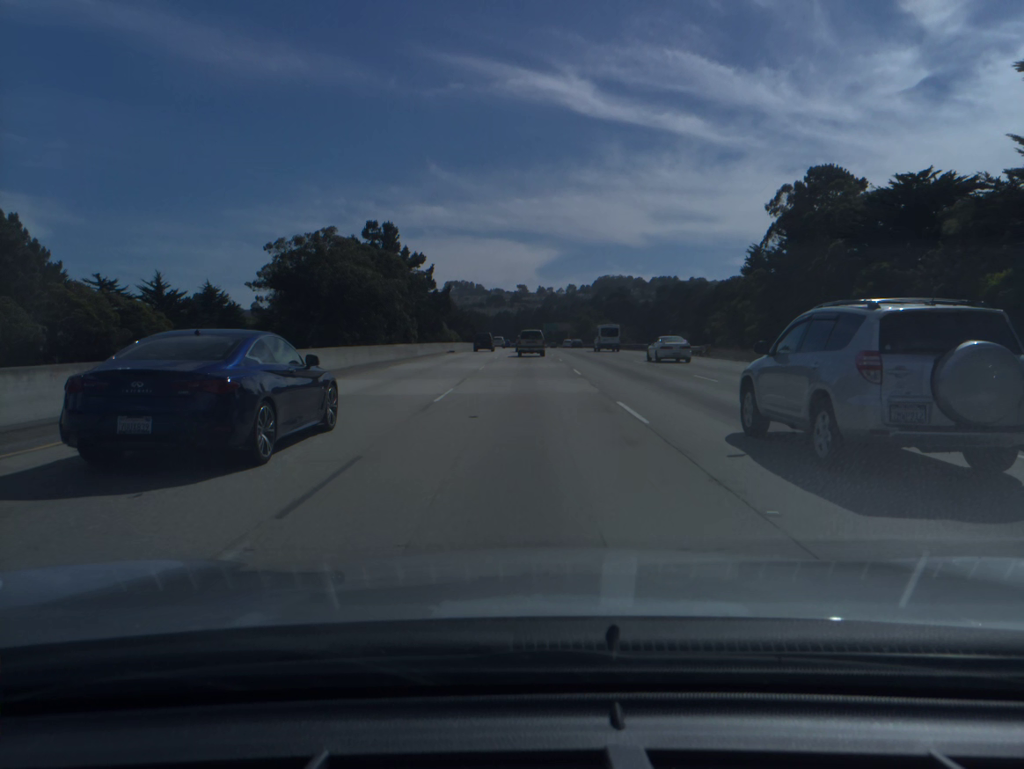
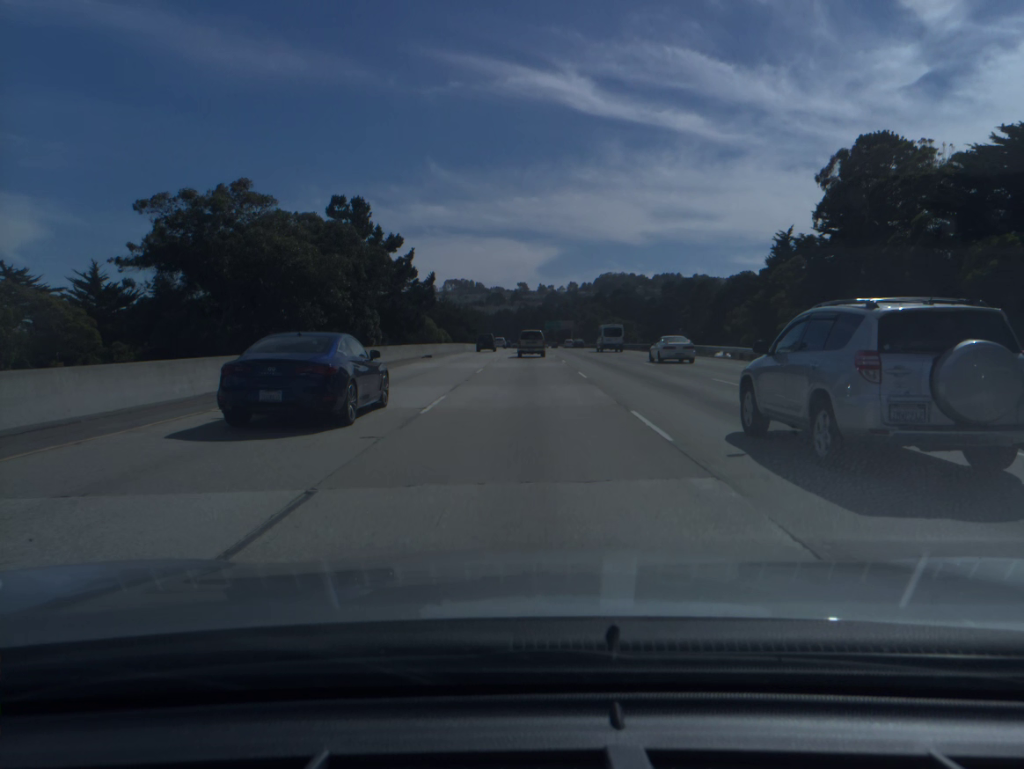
(0.0, +16.8) m; 0°
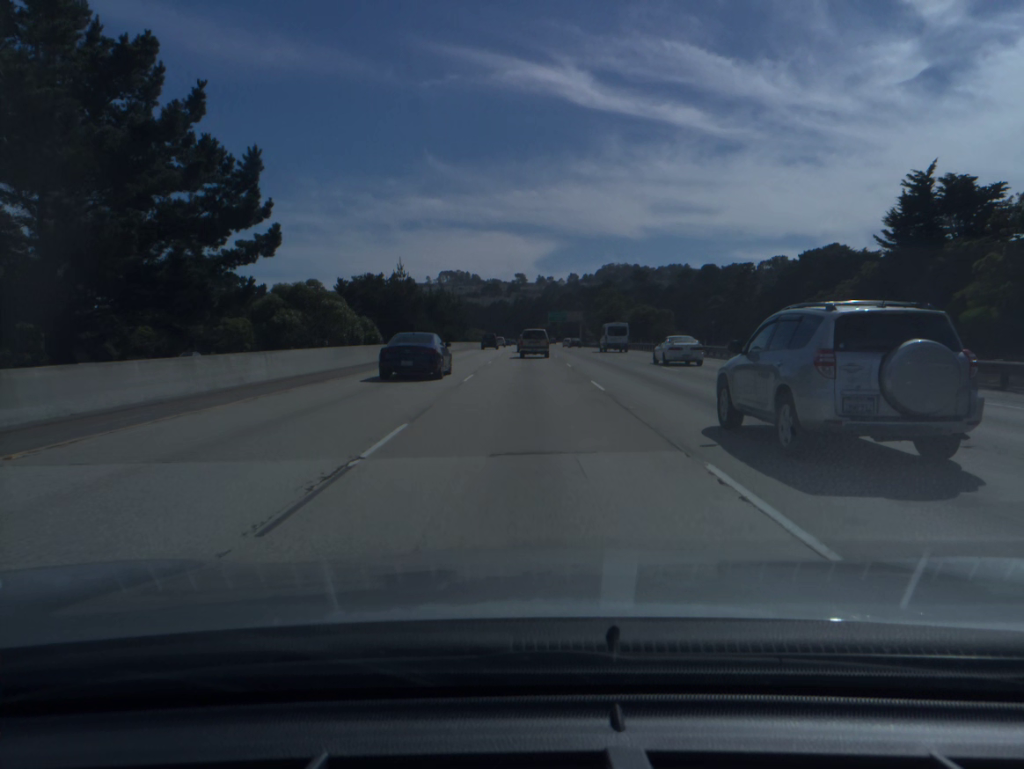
(0.0, +49.7) m; 0°
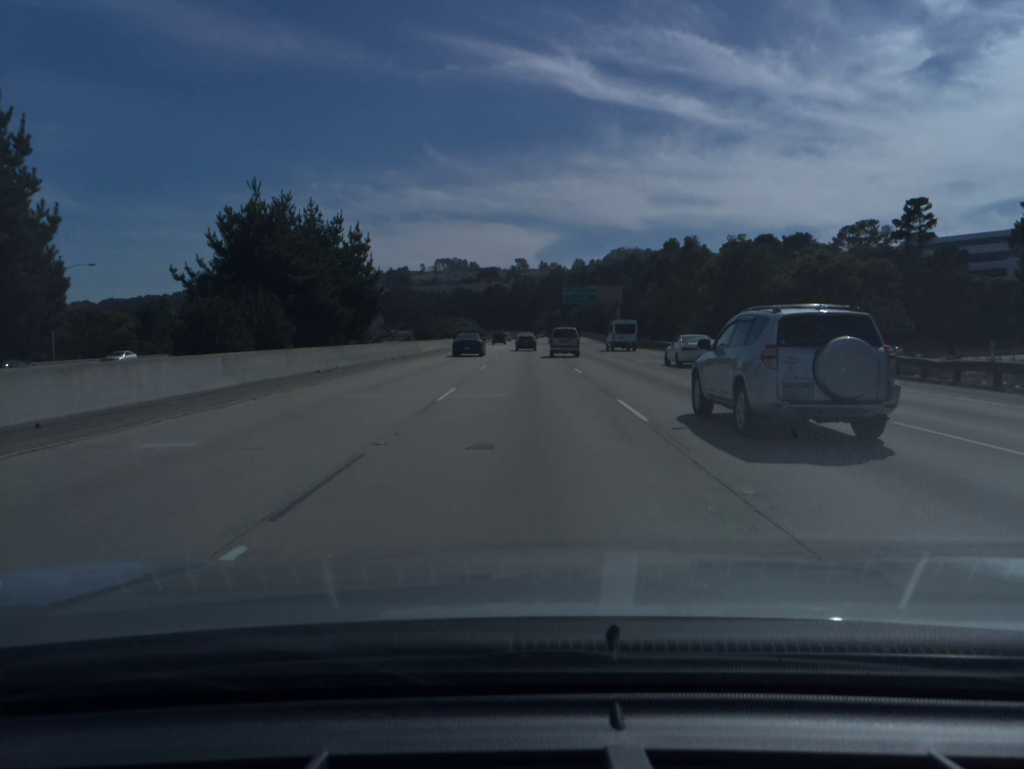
(0.0, +80.0) m; 0°
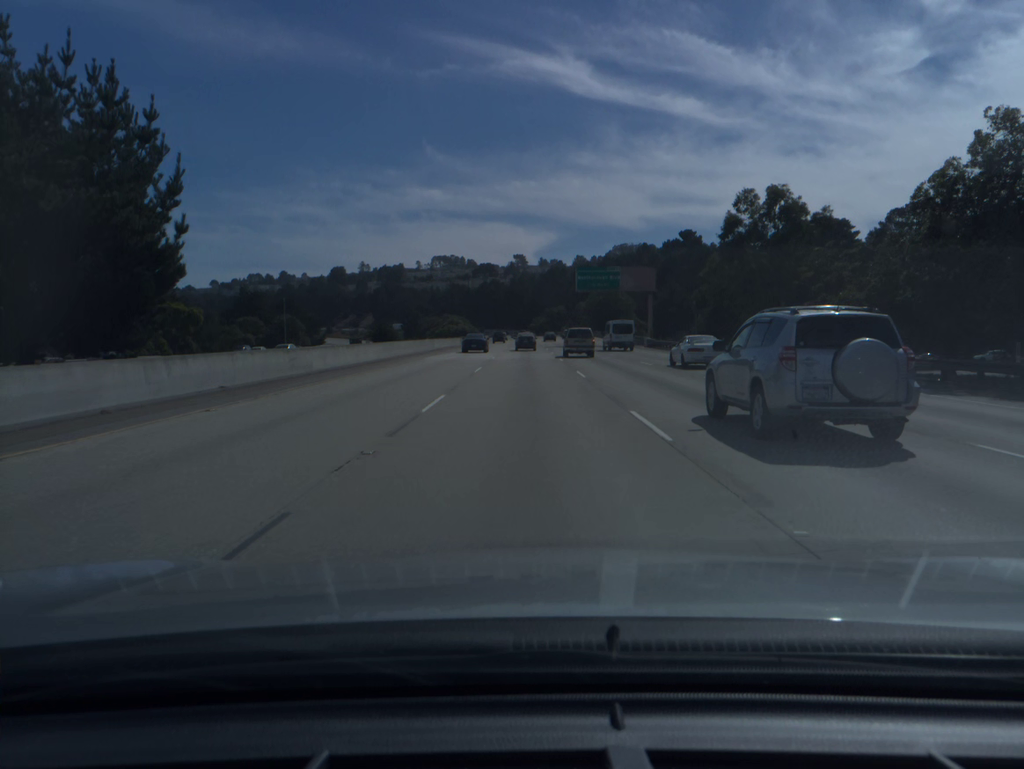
(0.0, +31.5) m; 0°
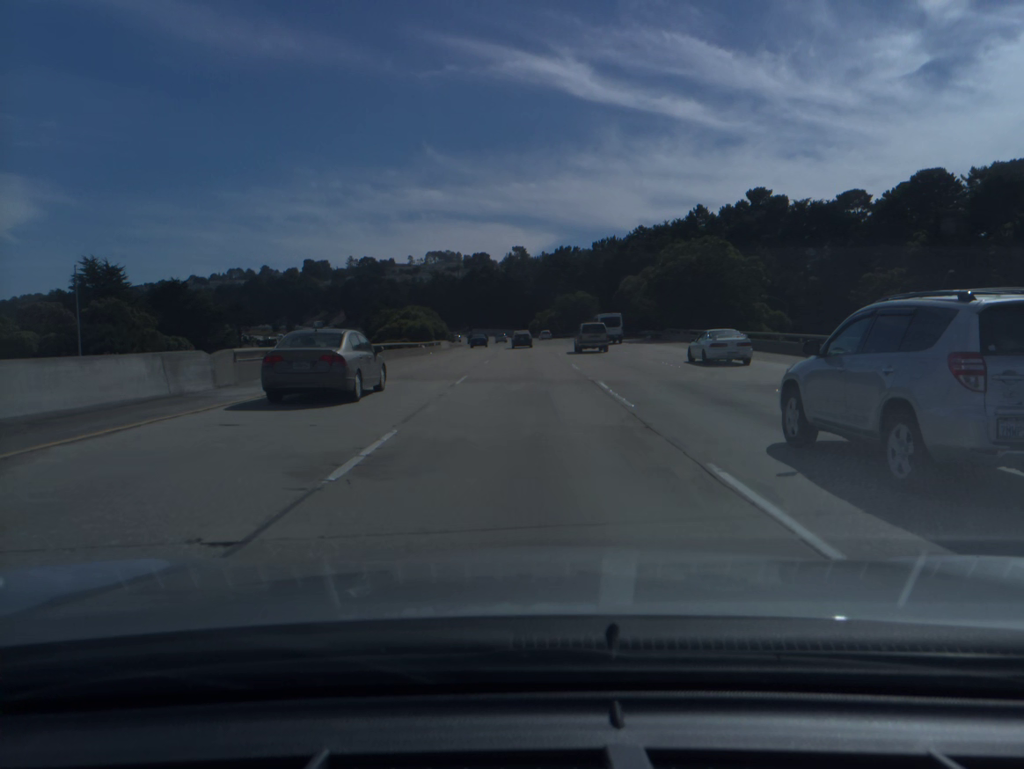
(-0.1, +79.5) m; 0°
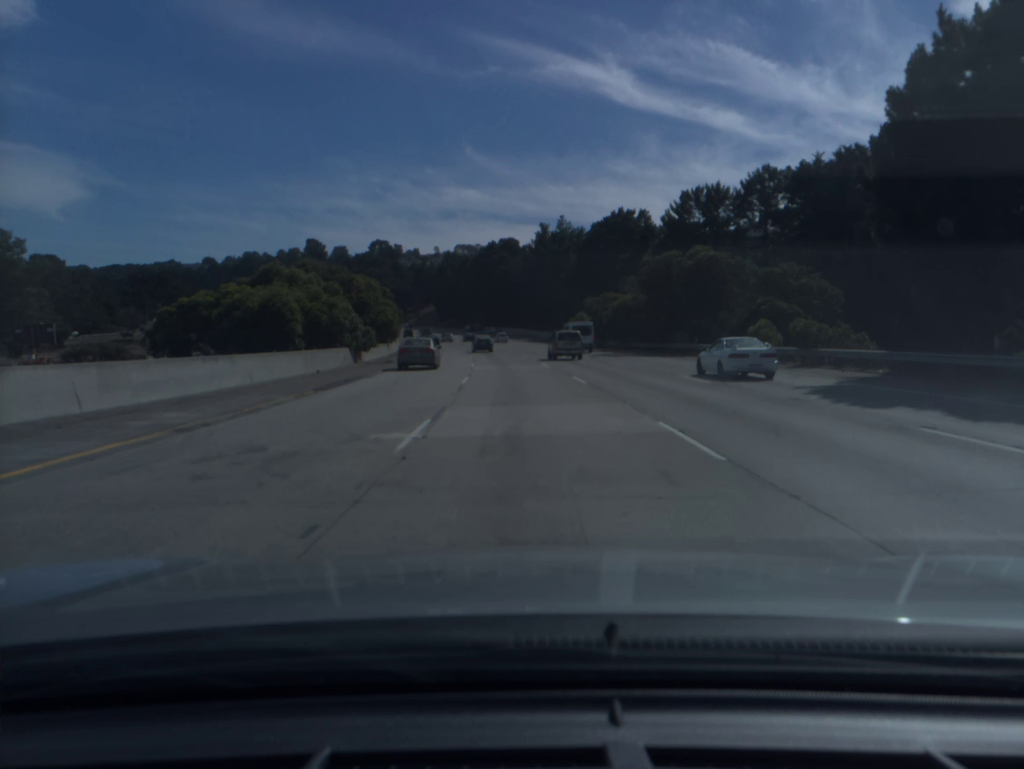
(-0.8, +81.3) m; -2°
